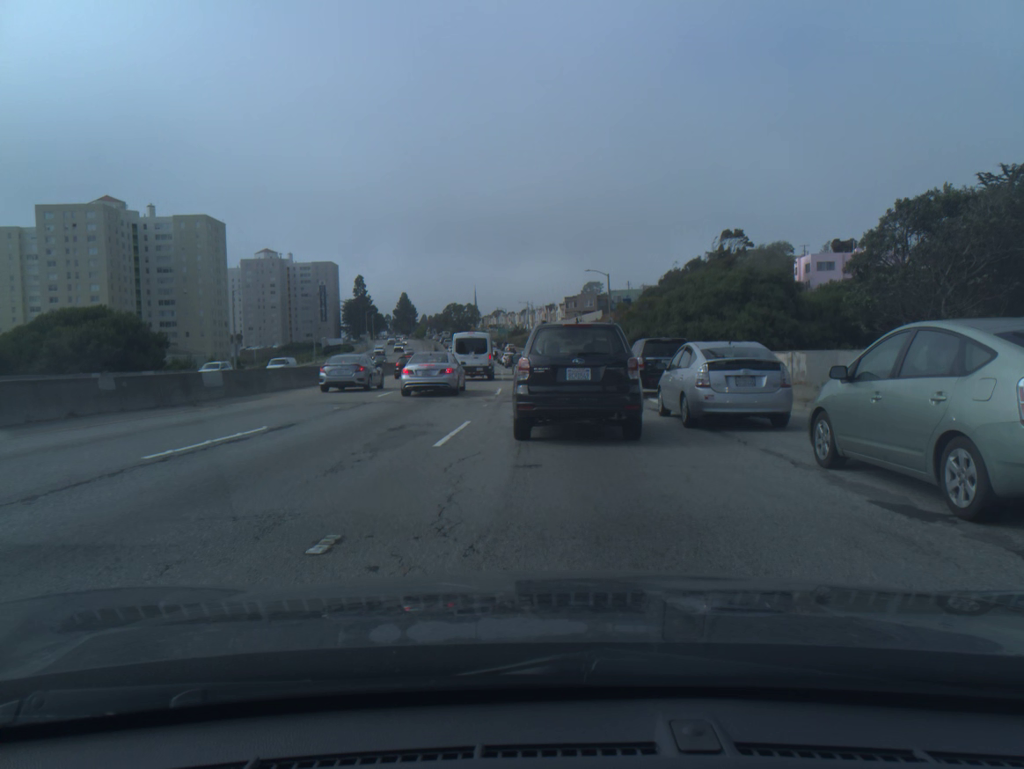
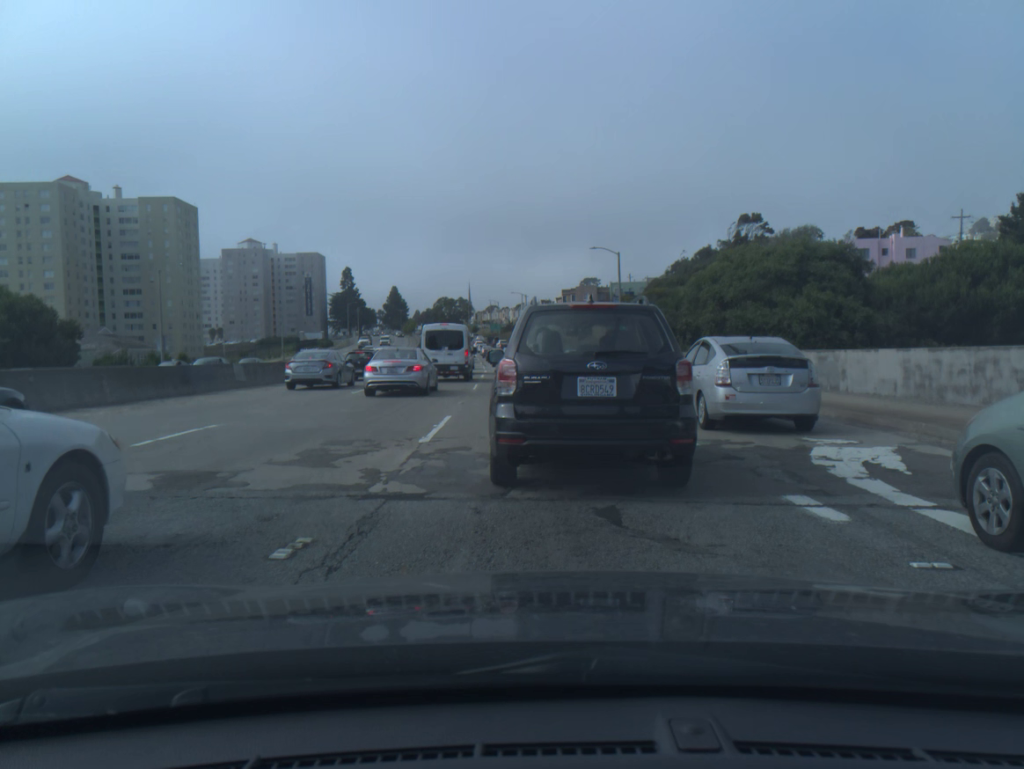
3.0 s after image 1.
(0.0, +14.9) m; 0°
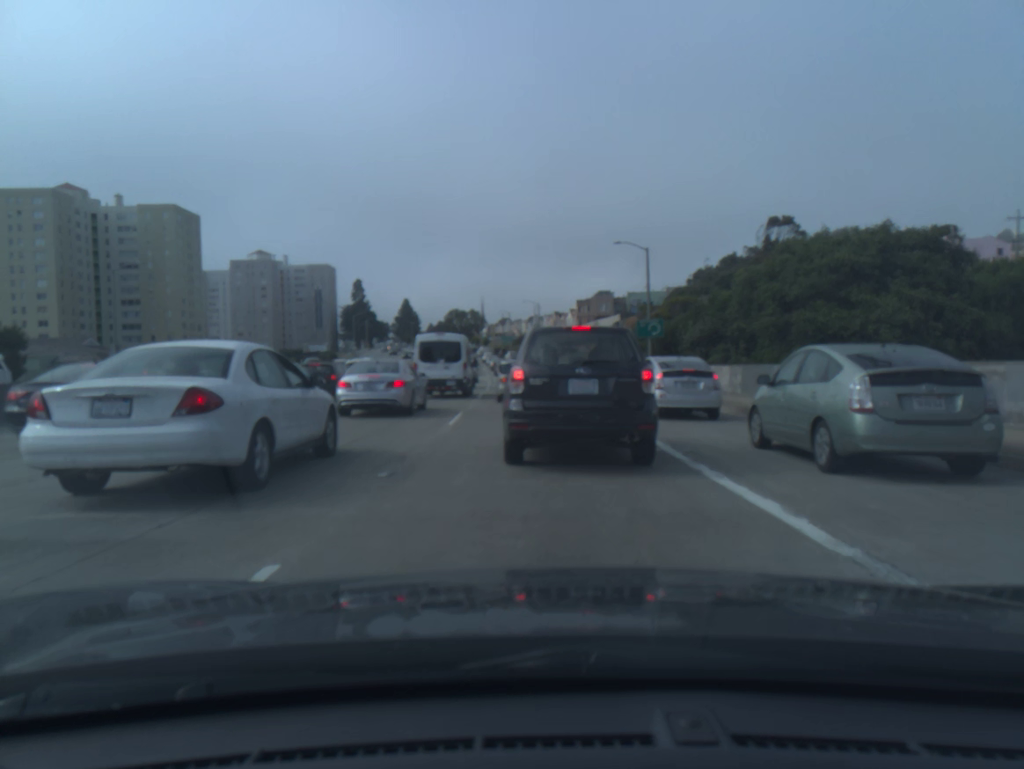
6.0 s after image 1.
(-0.1, +10.3) m; -2°
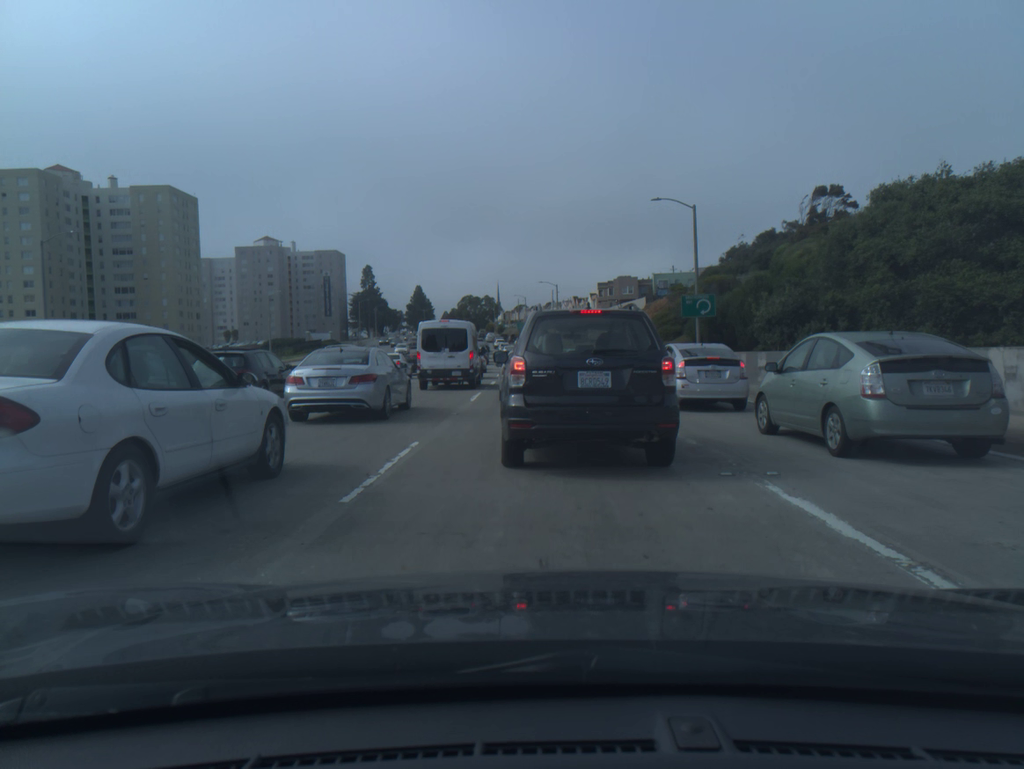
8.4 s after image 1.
(-0.1, +9.9) m; -1°
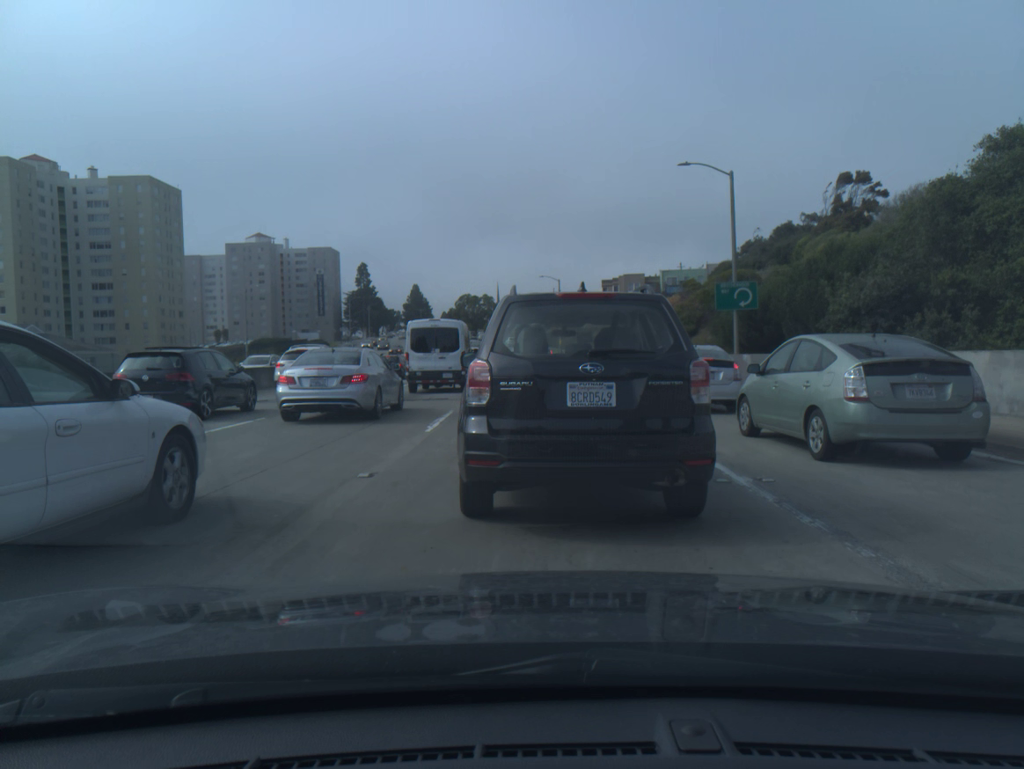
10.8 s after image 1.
(0.0, +8.2) m; 0°
